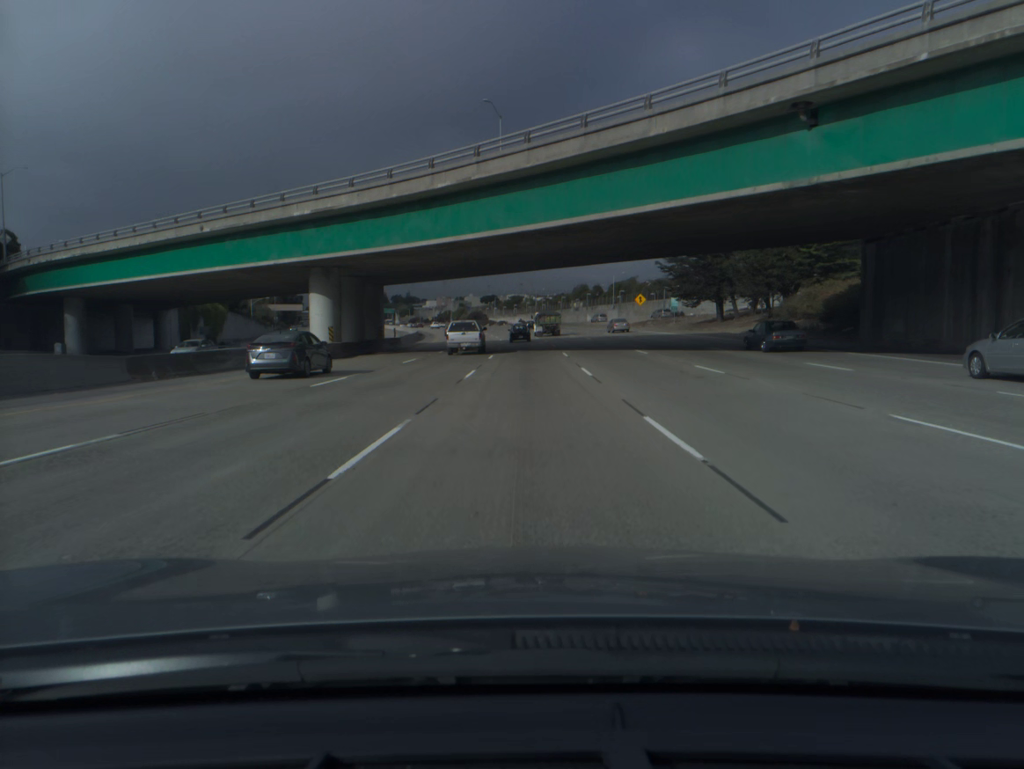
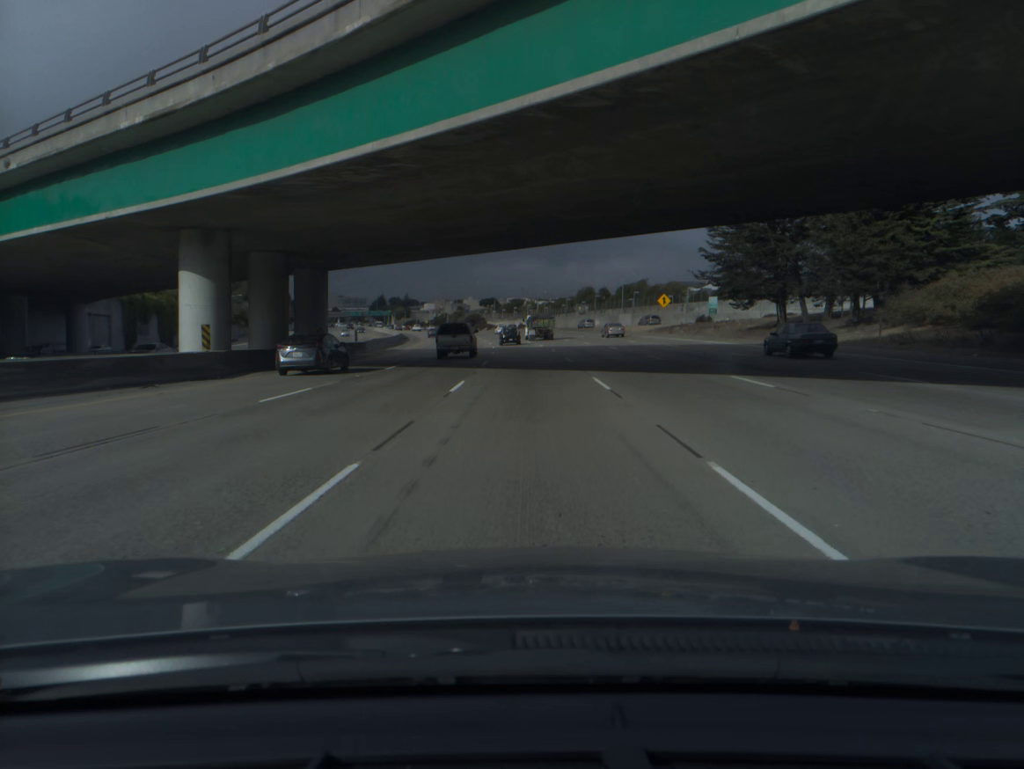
(0.0, +18.6) m; 0°
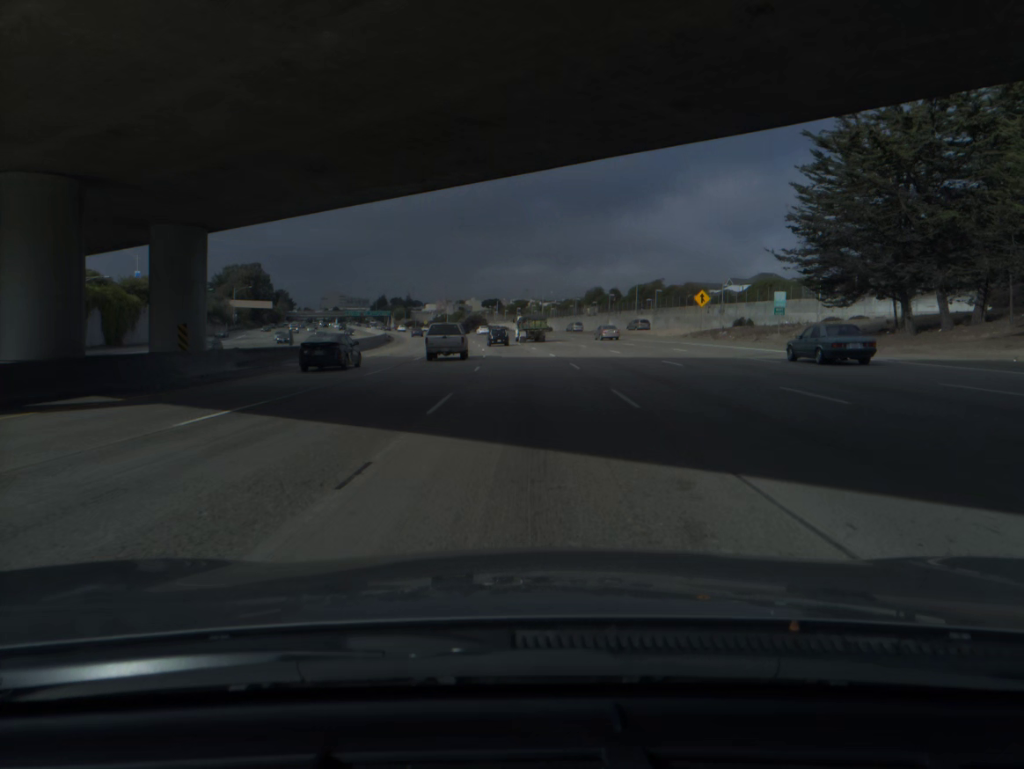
(0.0, +18.5) m; 0°
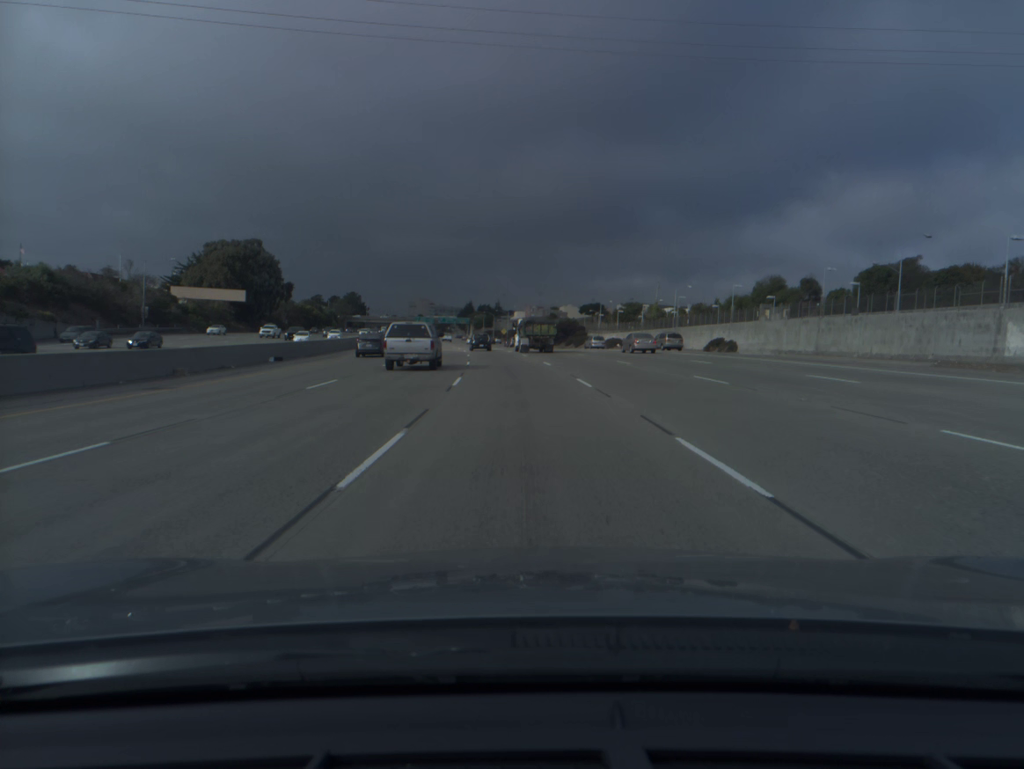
(-4.7, +92.0) m; -7°
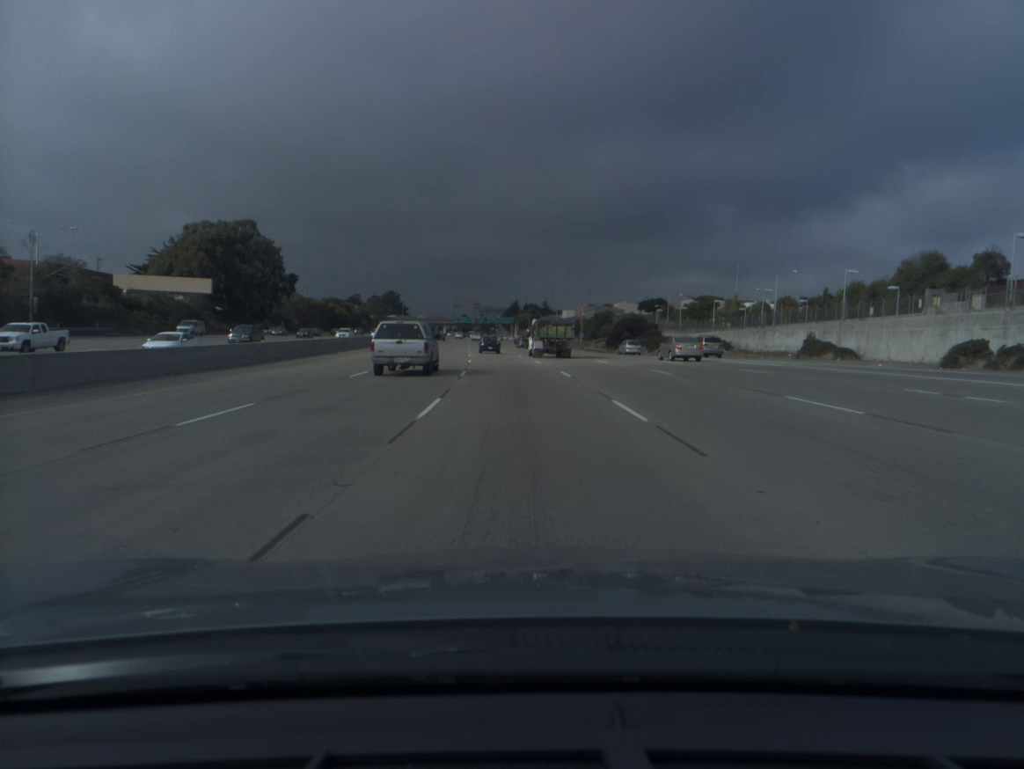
(-1.1, +36.9) m; -3°
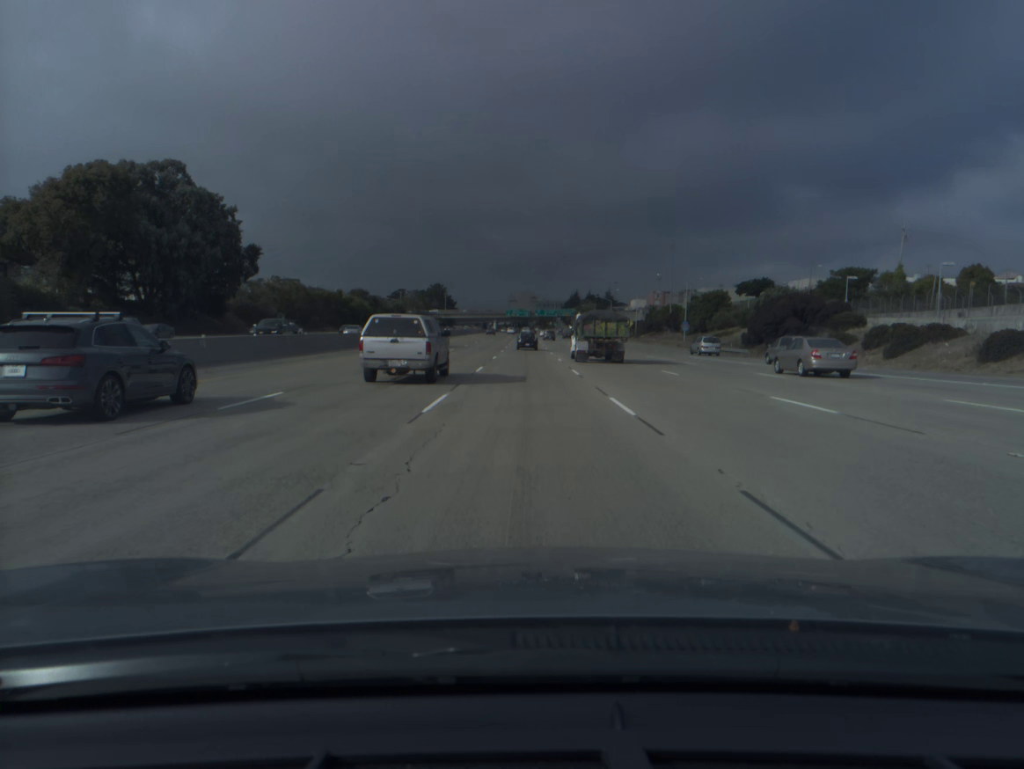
(-2.3, +55.8) m; -4°
